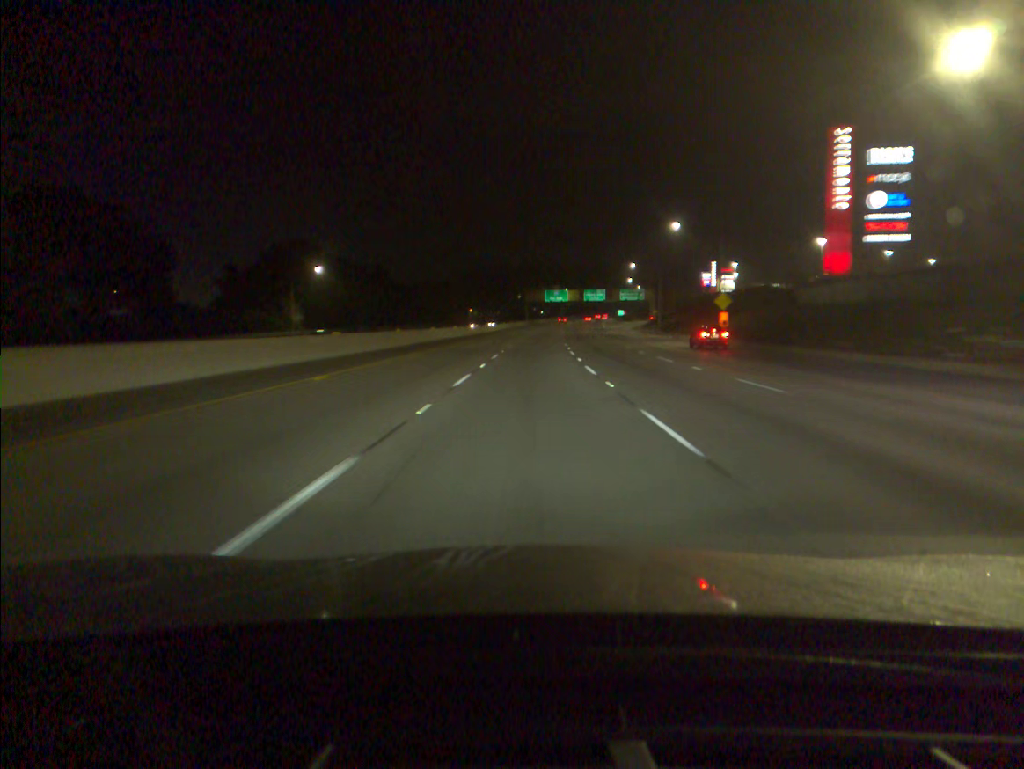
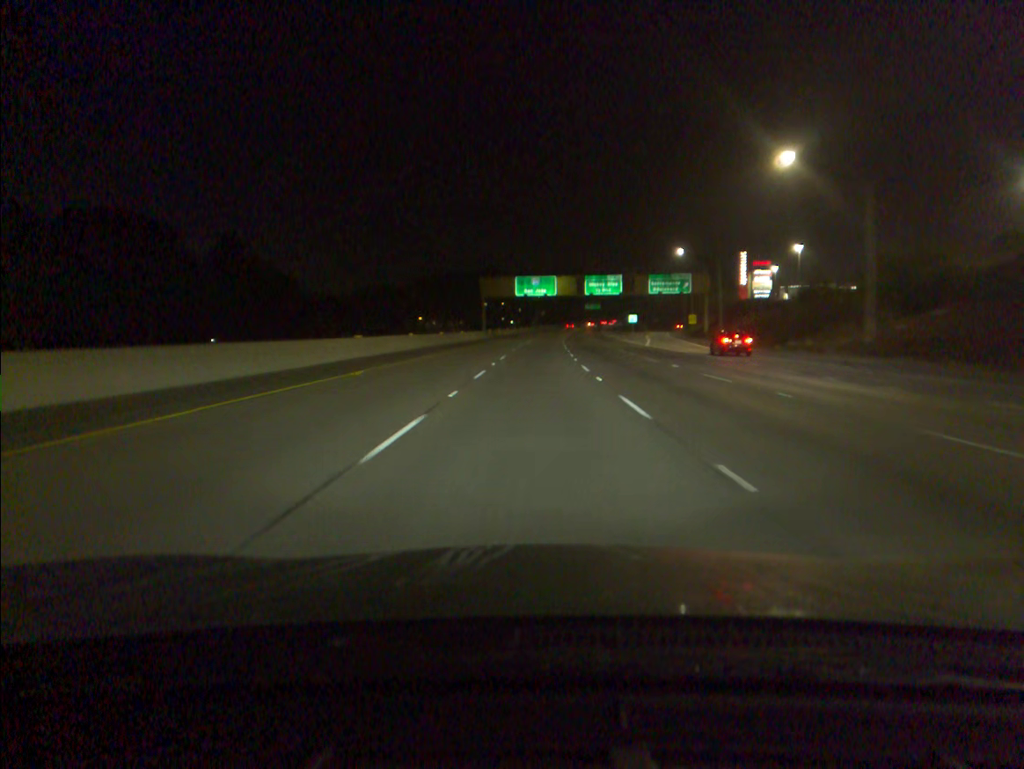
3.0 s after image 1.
(+1.5, +83.5) m; +2°
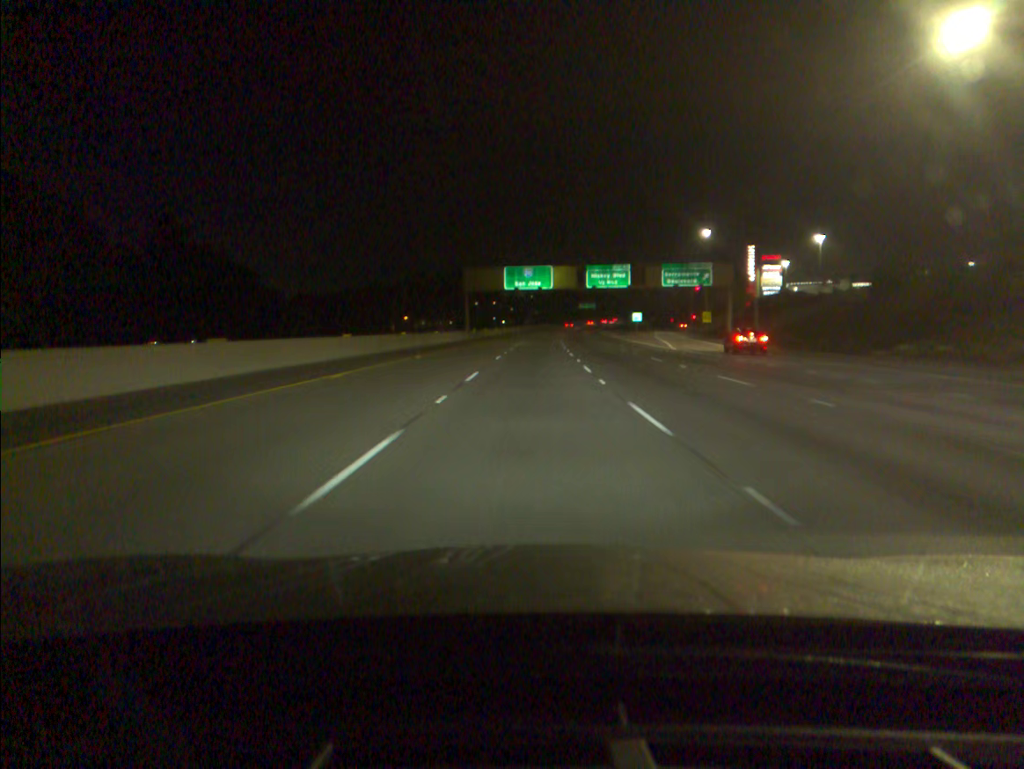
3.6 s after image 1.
(+0.1, +16.8) m; +1°
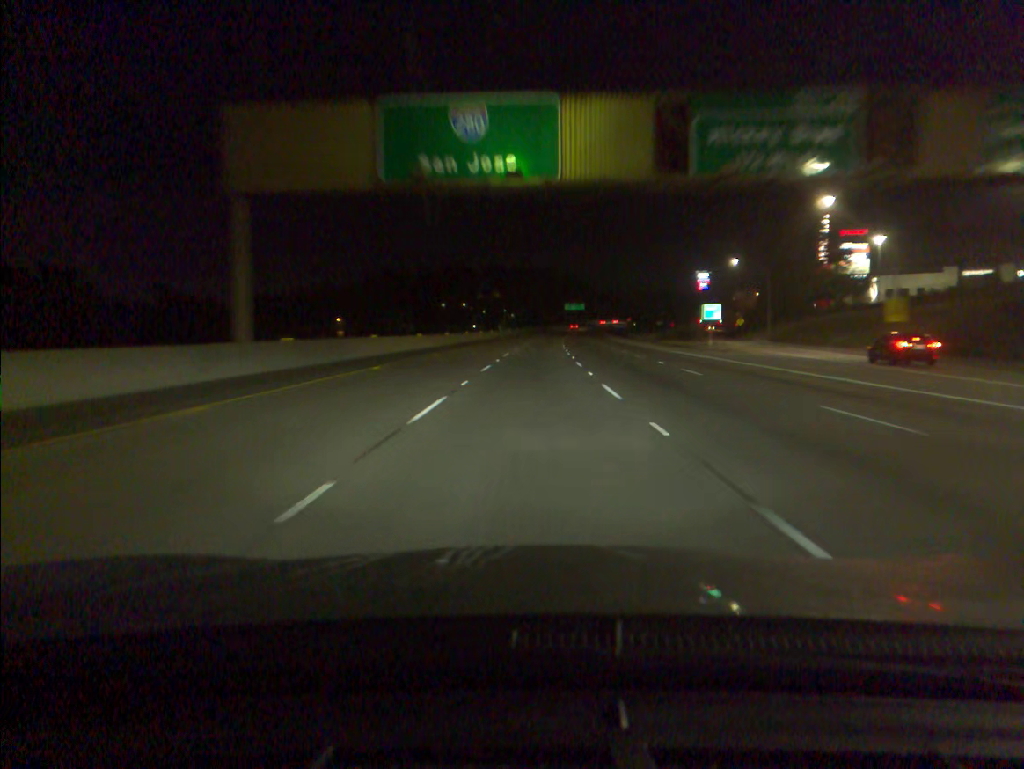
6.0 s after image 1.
(+0.9, +67.4) m; +2°
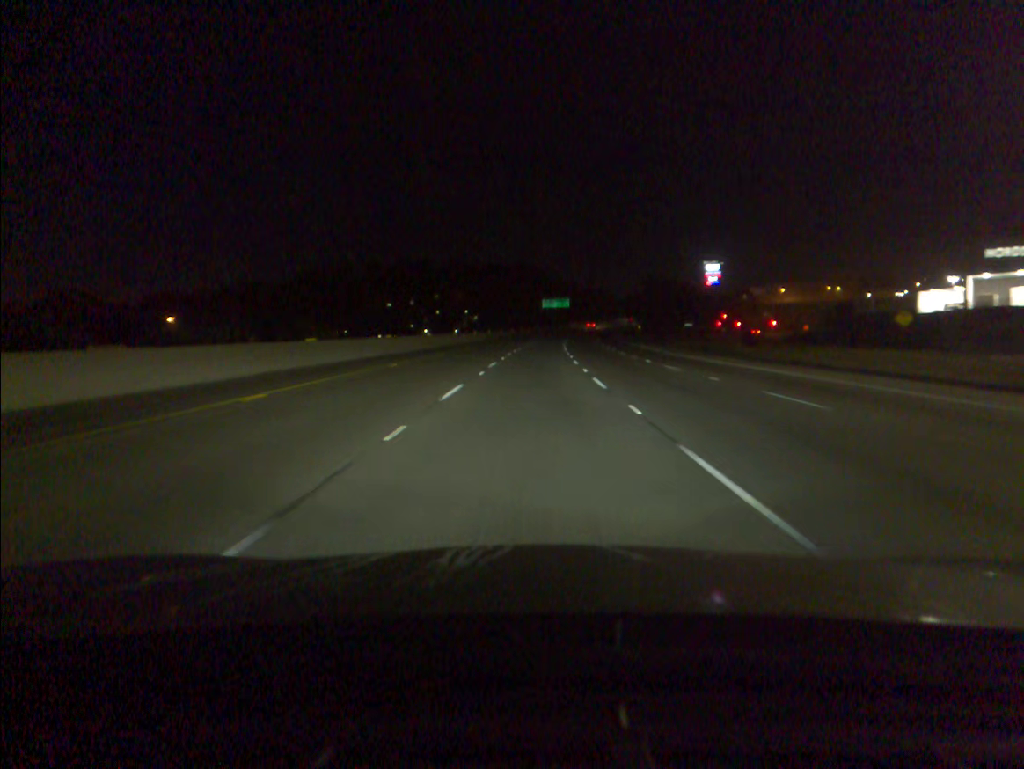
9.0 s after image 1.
(+1.7, +84.5) m; +2°
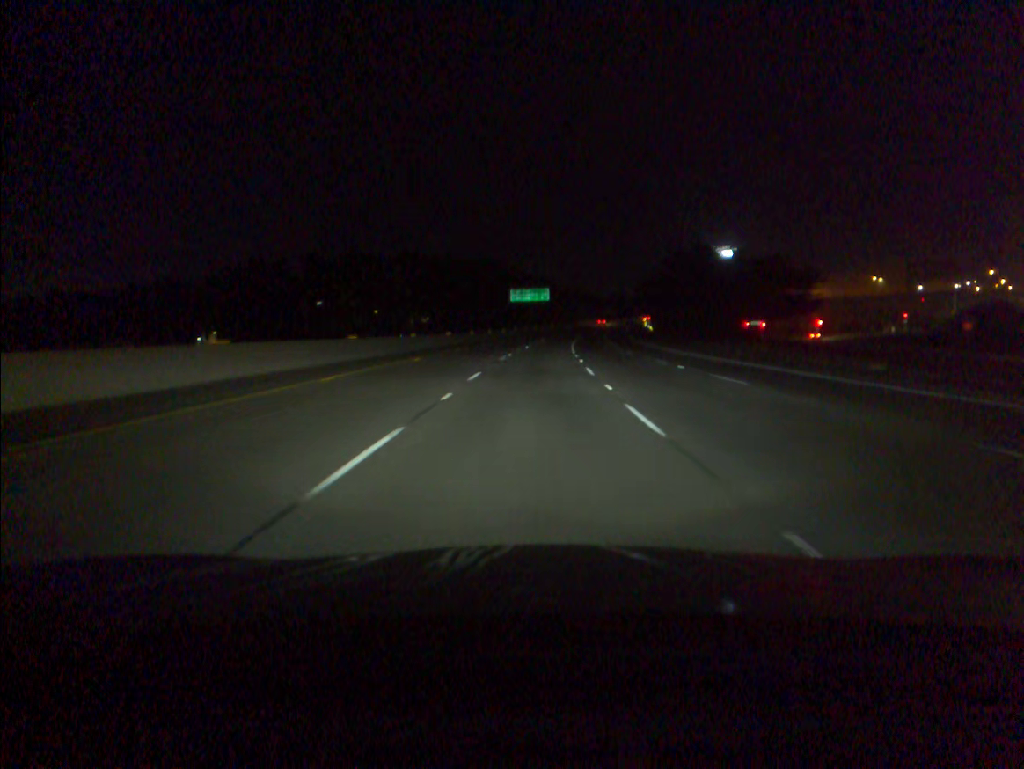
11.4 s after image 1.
(+1.2, +67.6) m; +2°
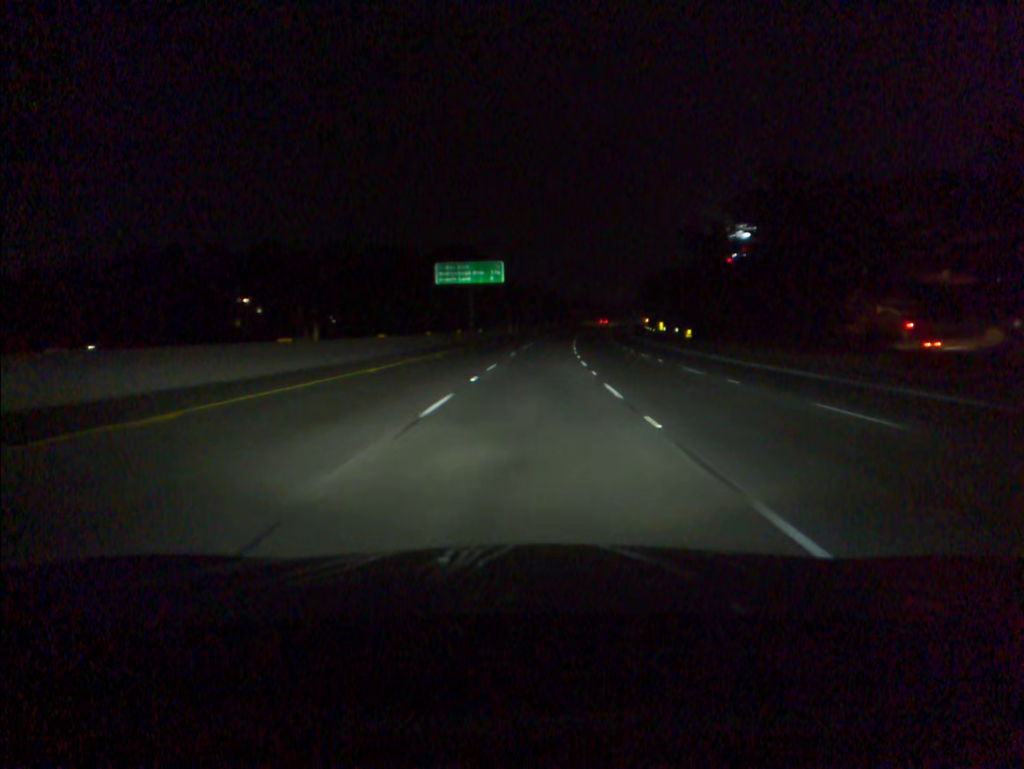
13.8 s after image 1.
(+1.8, +67.4) m; +3°
